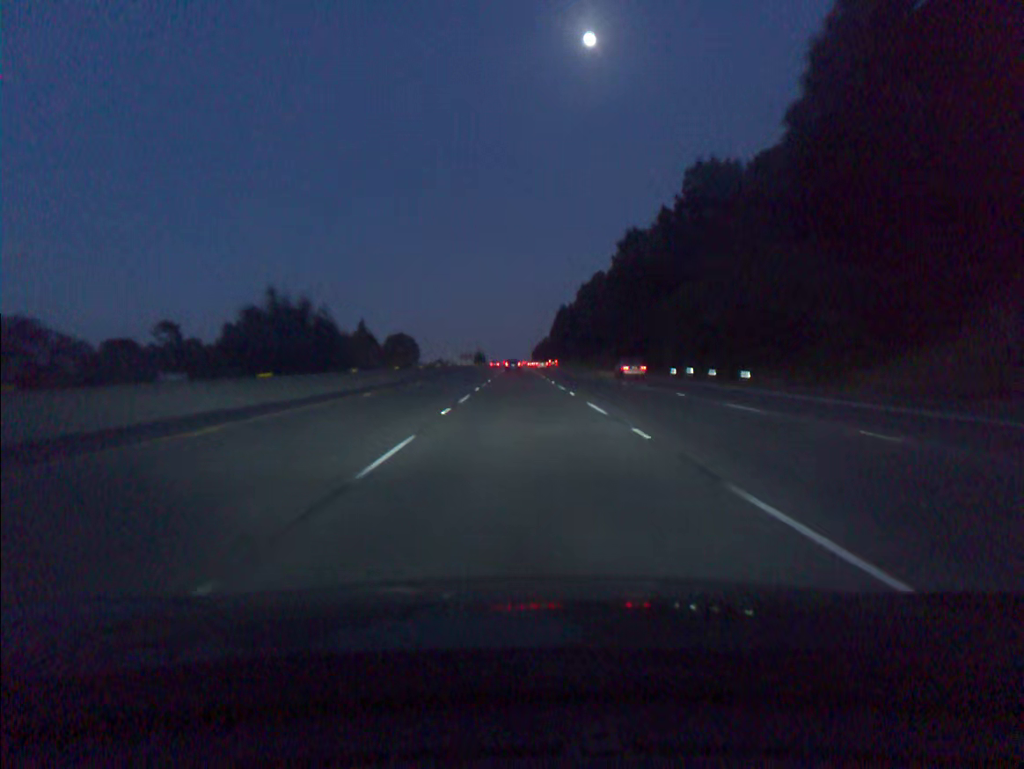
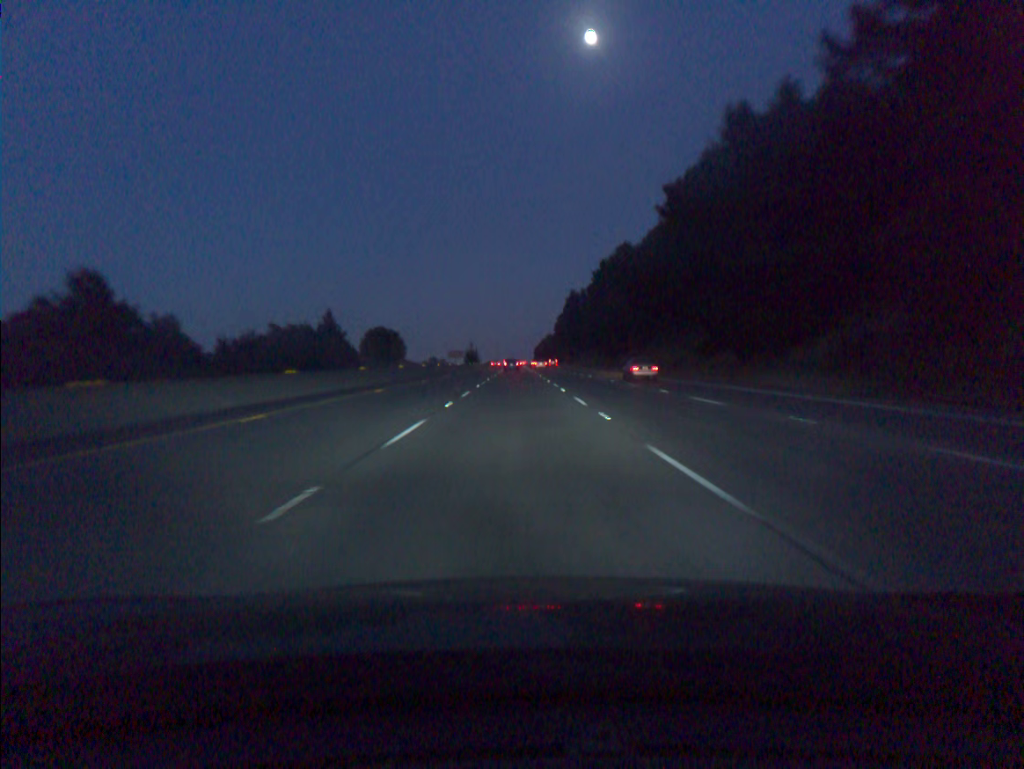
(+0.1, +55.3) m; 0°
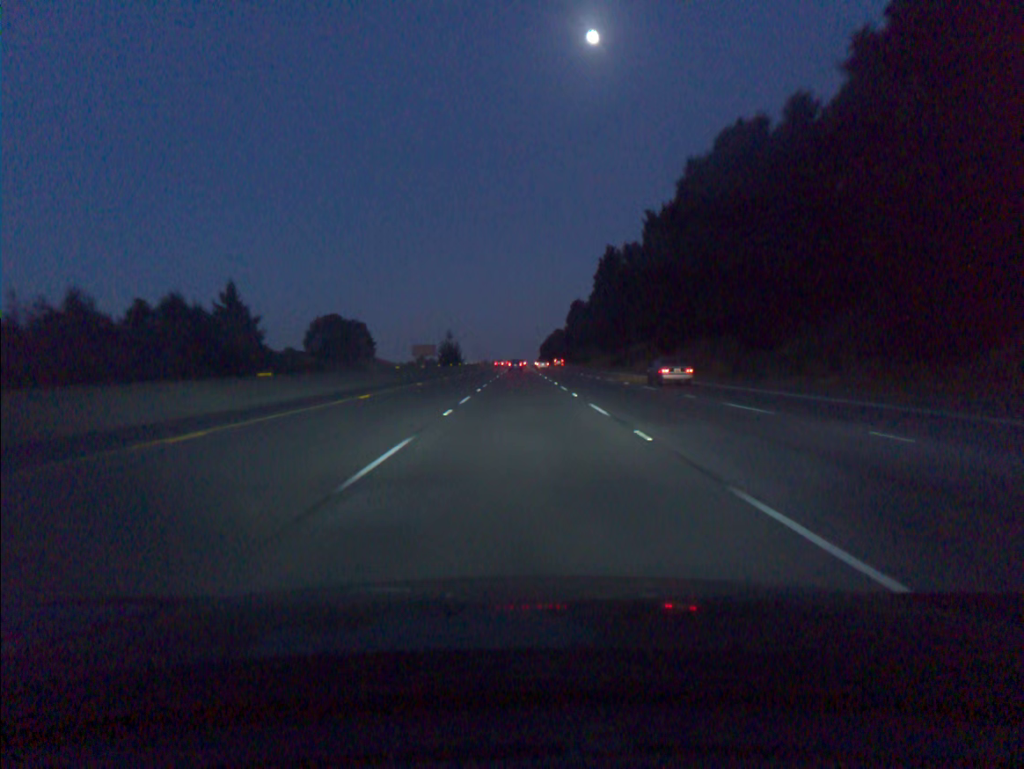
(-0.3, +91.3) m; 0°
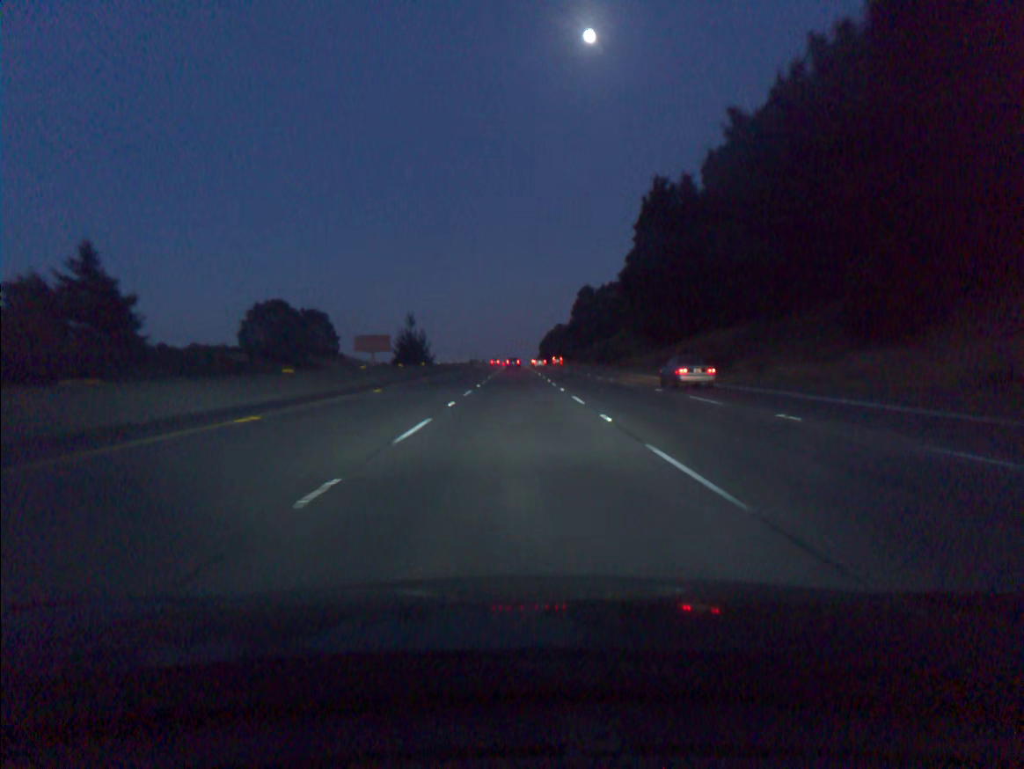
(+0.2, +54.7) m; 0°
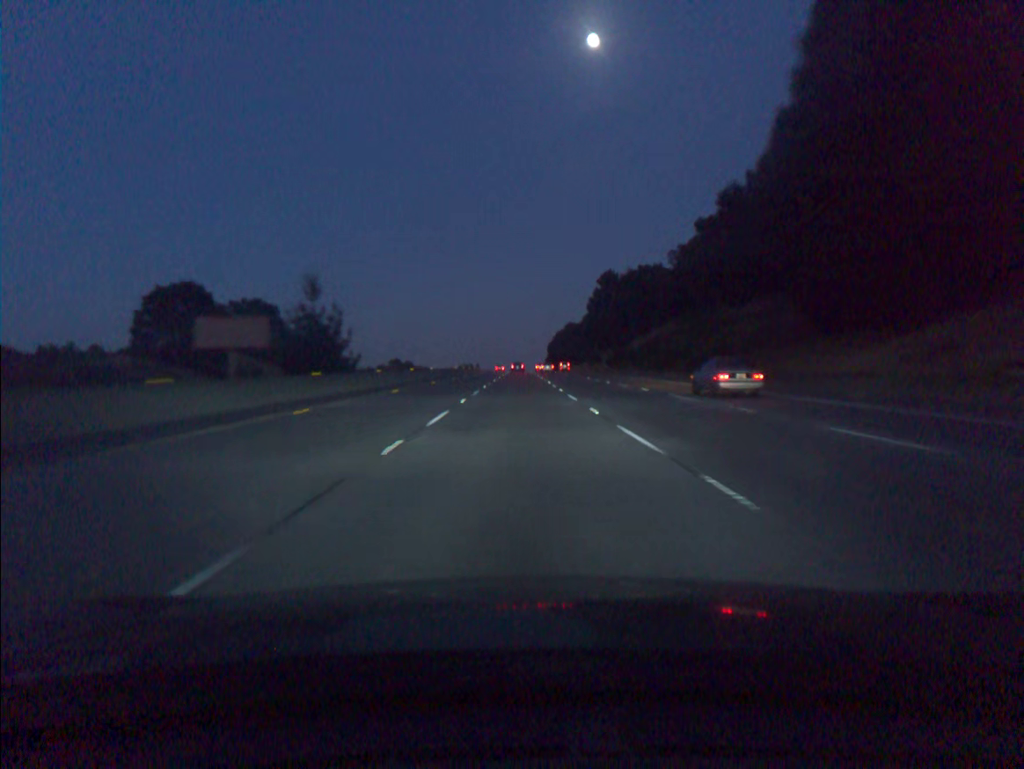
(-0.1, +54.8) m; 0°
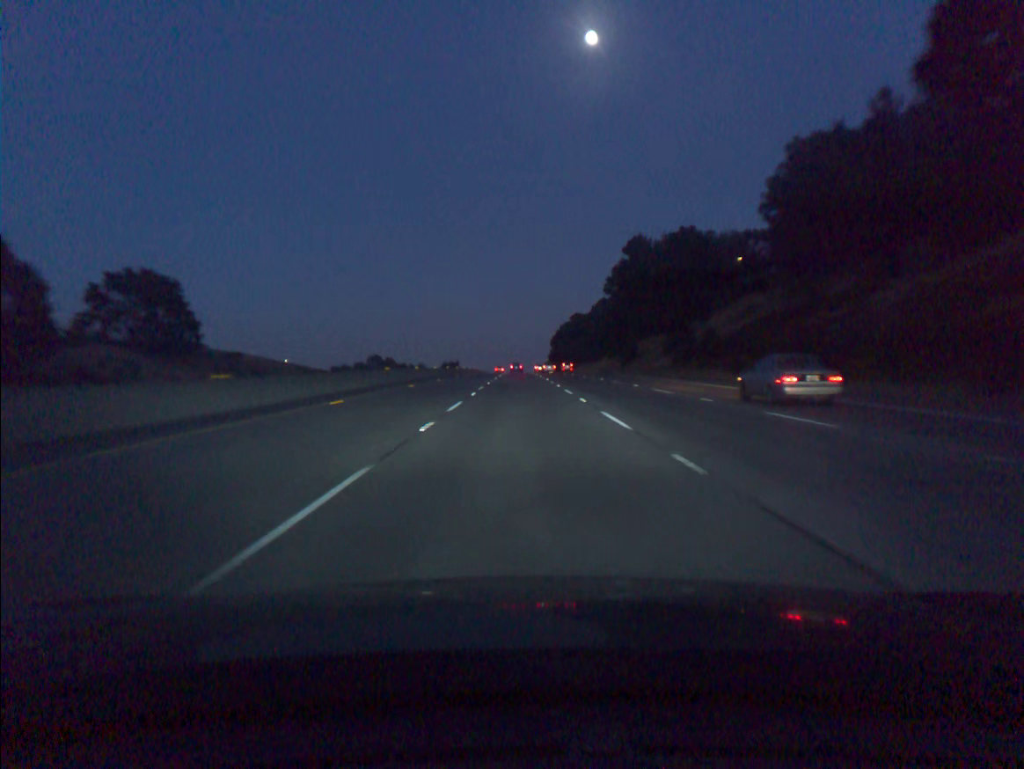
(0.0, +54.8) m; 0°
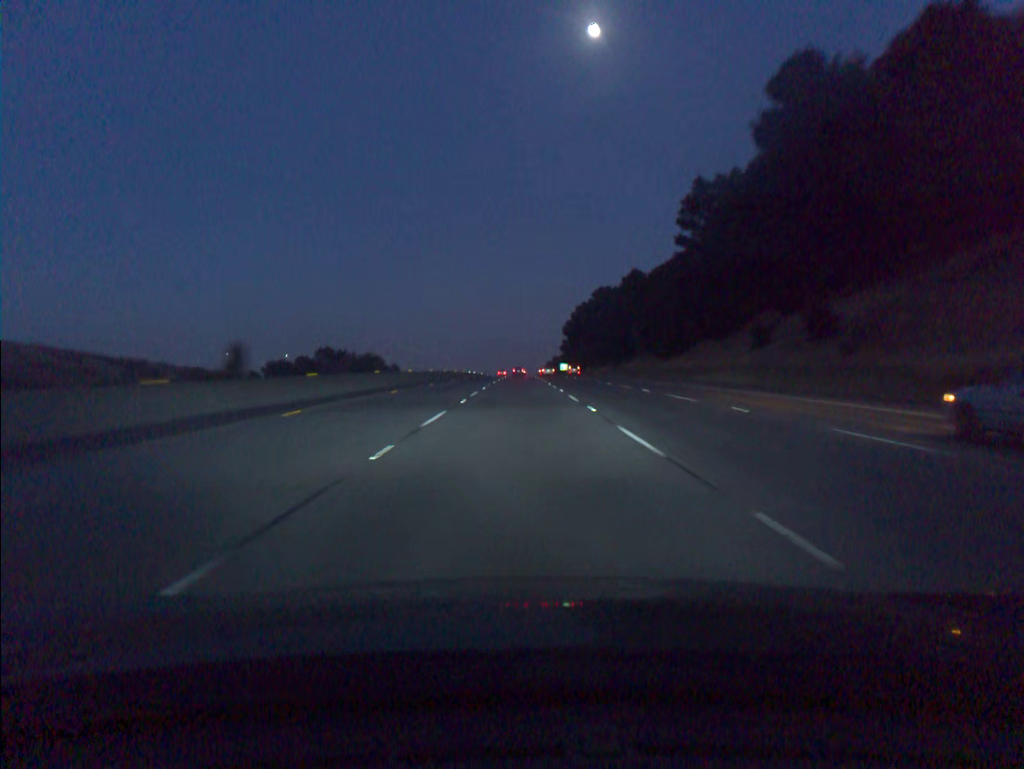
(+0.2, +91.5) m; 0°
